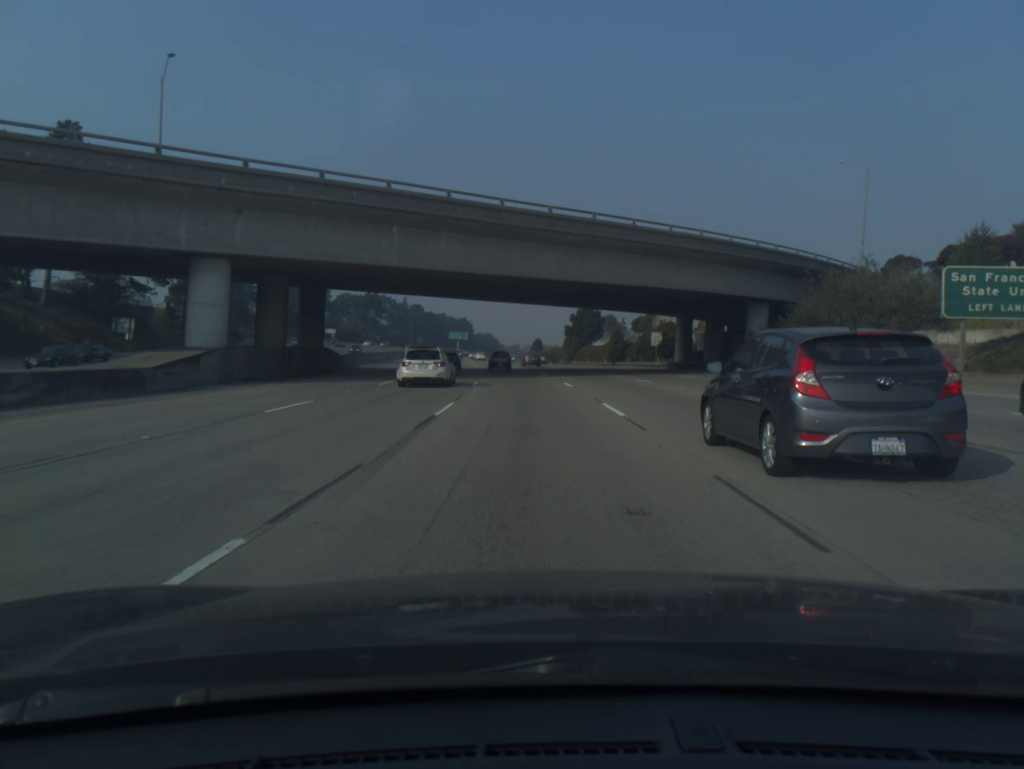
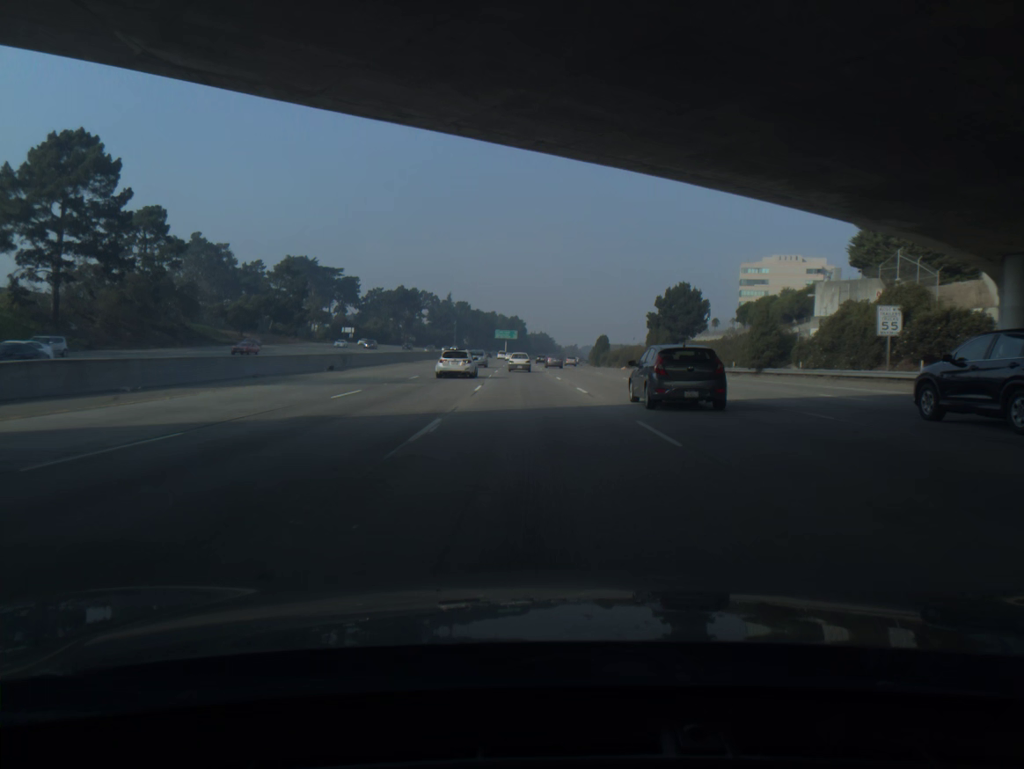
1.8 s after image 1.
(-1.8, +46.9) m; -4°
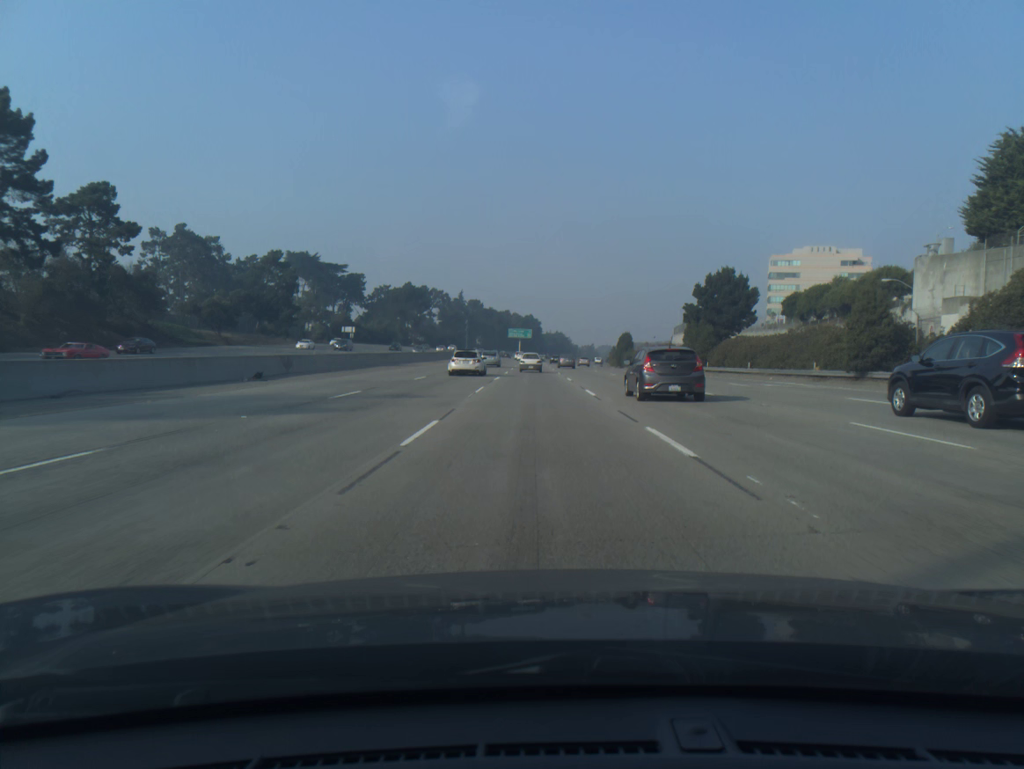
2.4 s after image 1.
(-0.2, +15.7) m; -1°
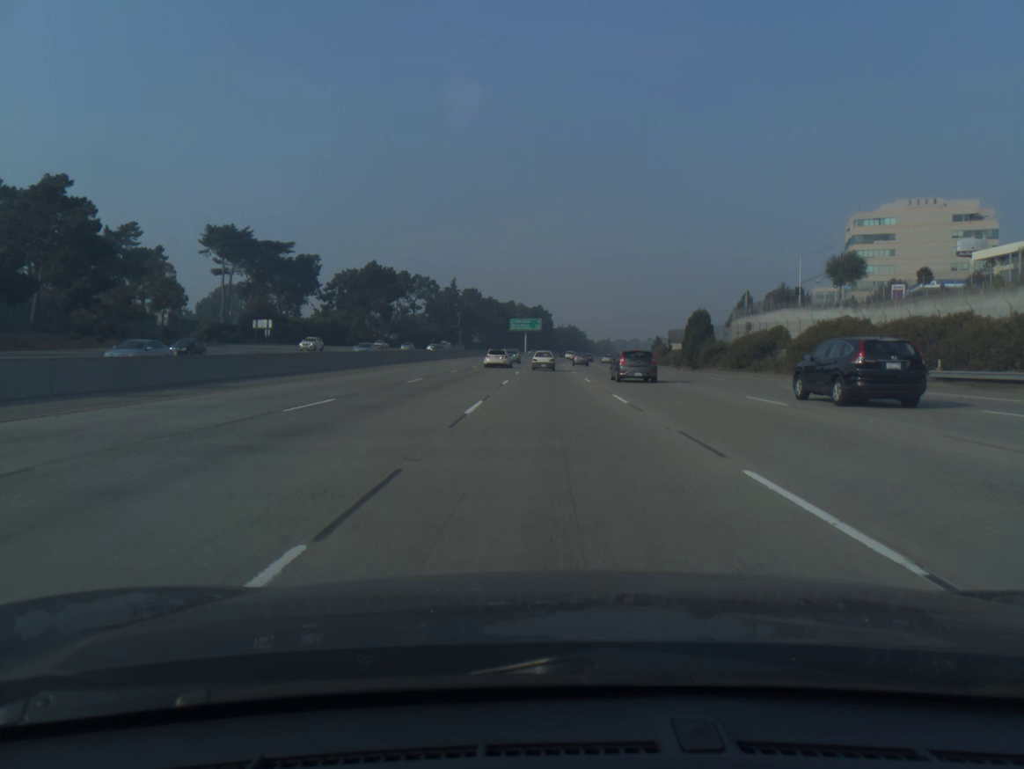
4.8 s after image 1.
(-1.0, +62.9) m; -1°
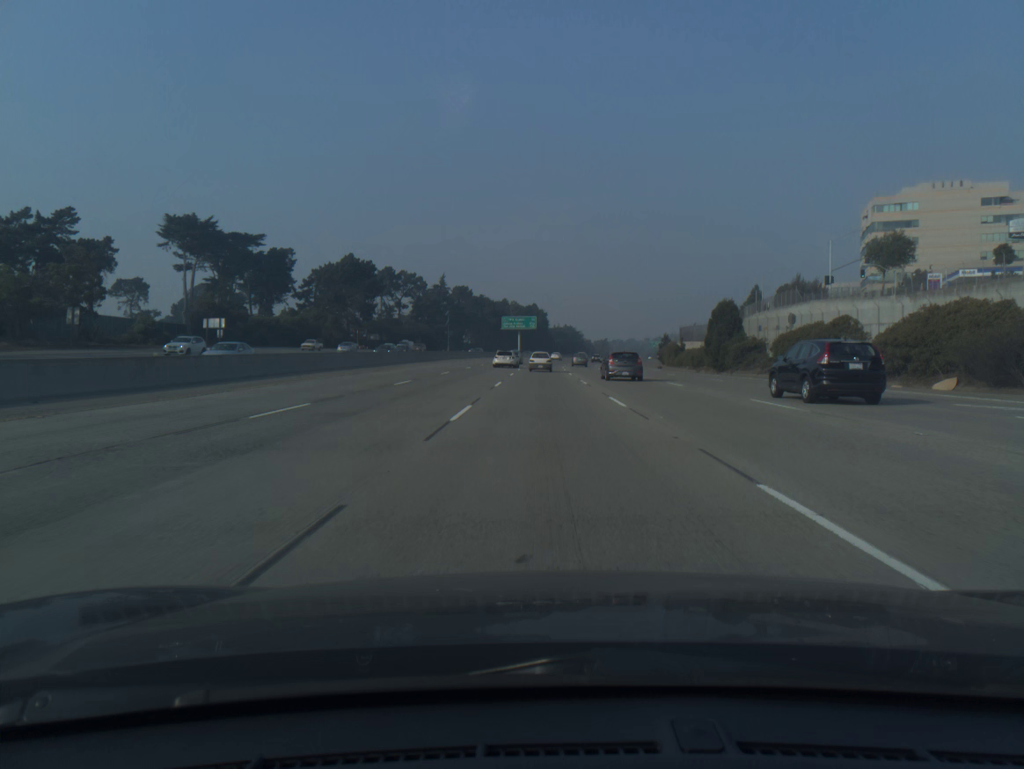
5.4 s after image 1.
(+0.1, +15.6) m; 0°
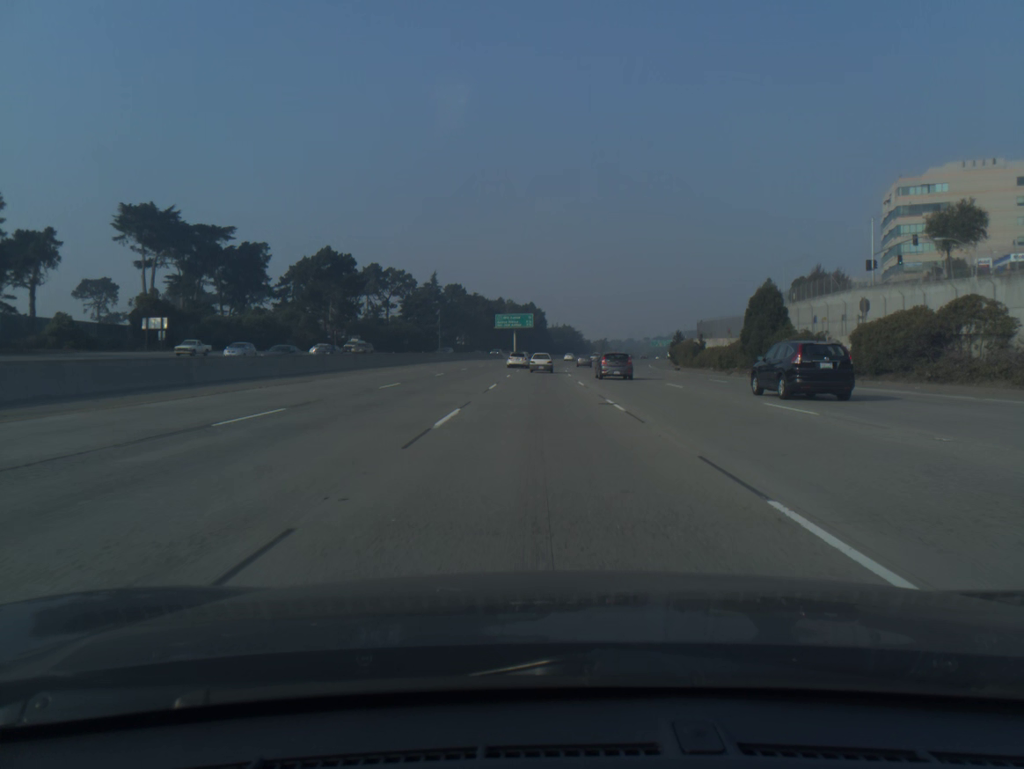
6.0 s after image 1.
(0.0, +15.6) m; 0°
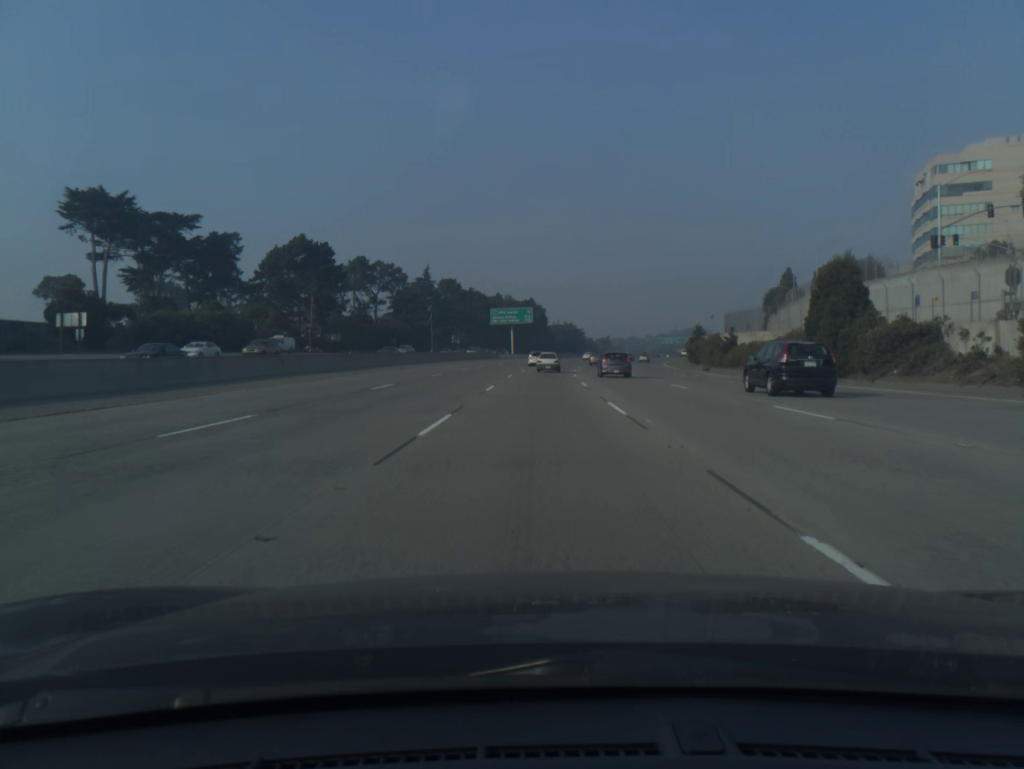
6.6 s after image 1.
(0.0, +15.5) m; 0°
